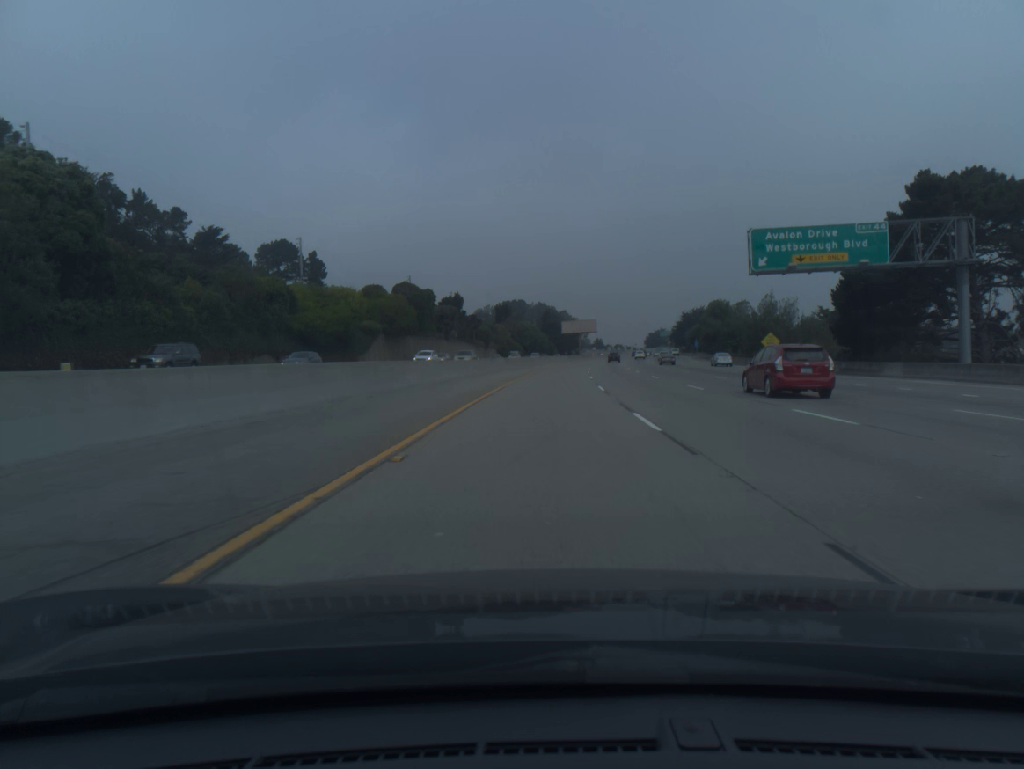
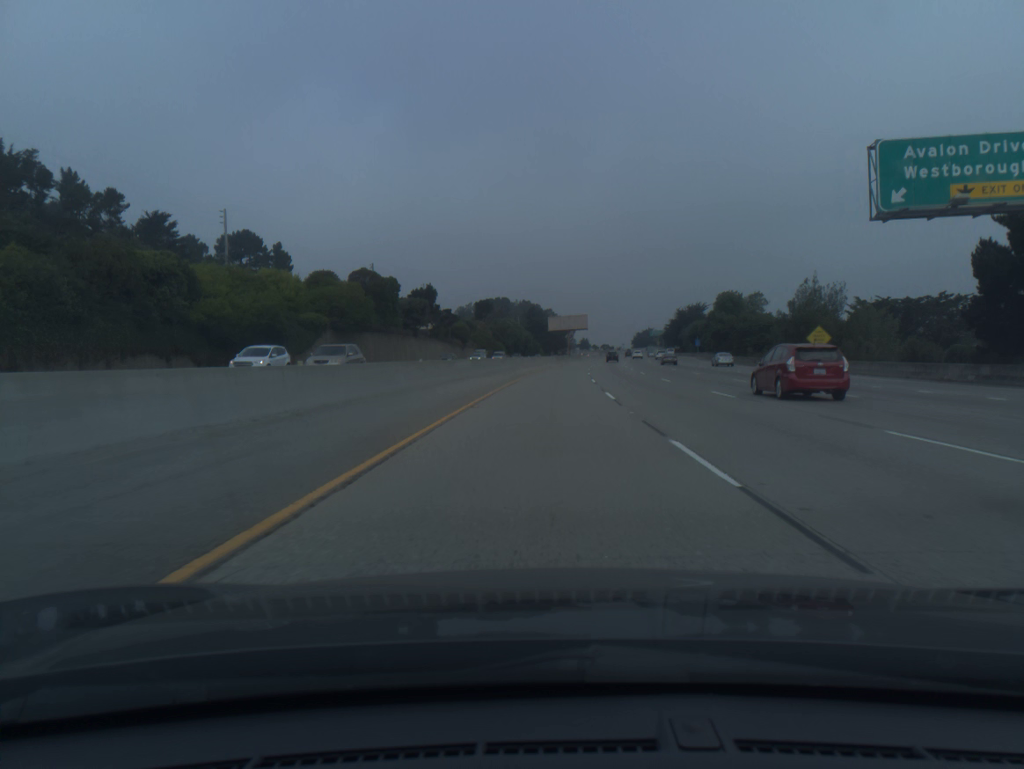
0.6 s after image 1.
(+0.2, +19.9) m; +1°
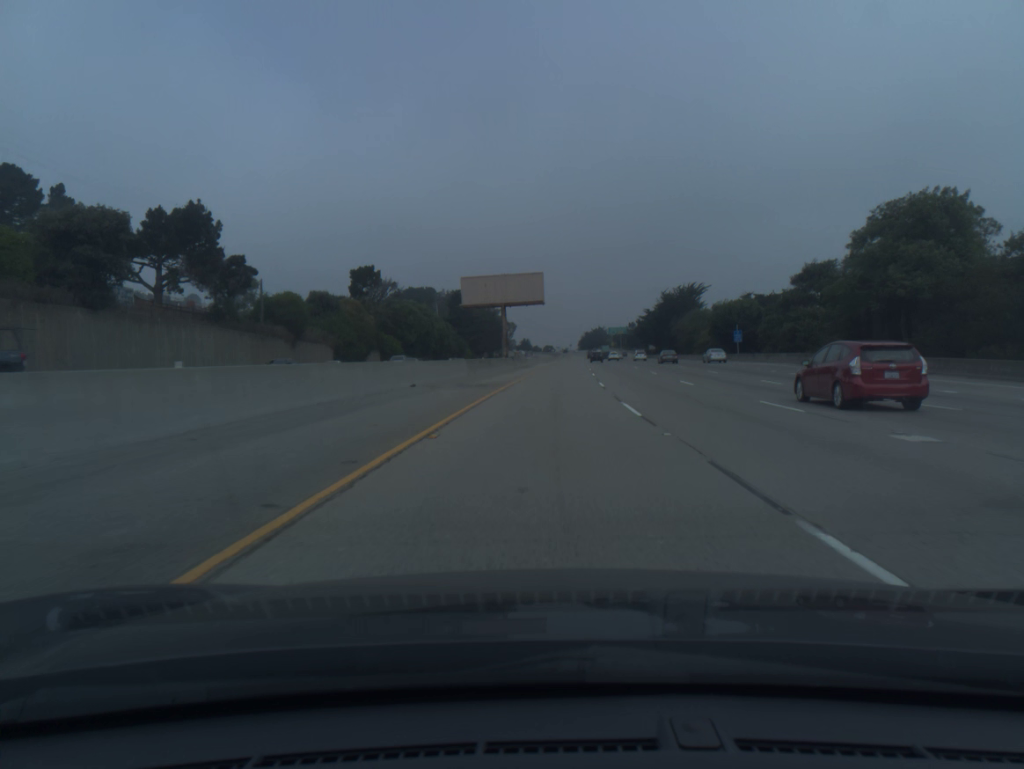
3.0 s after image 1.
(+2.9, +79.4) m; +4°
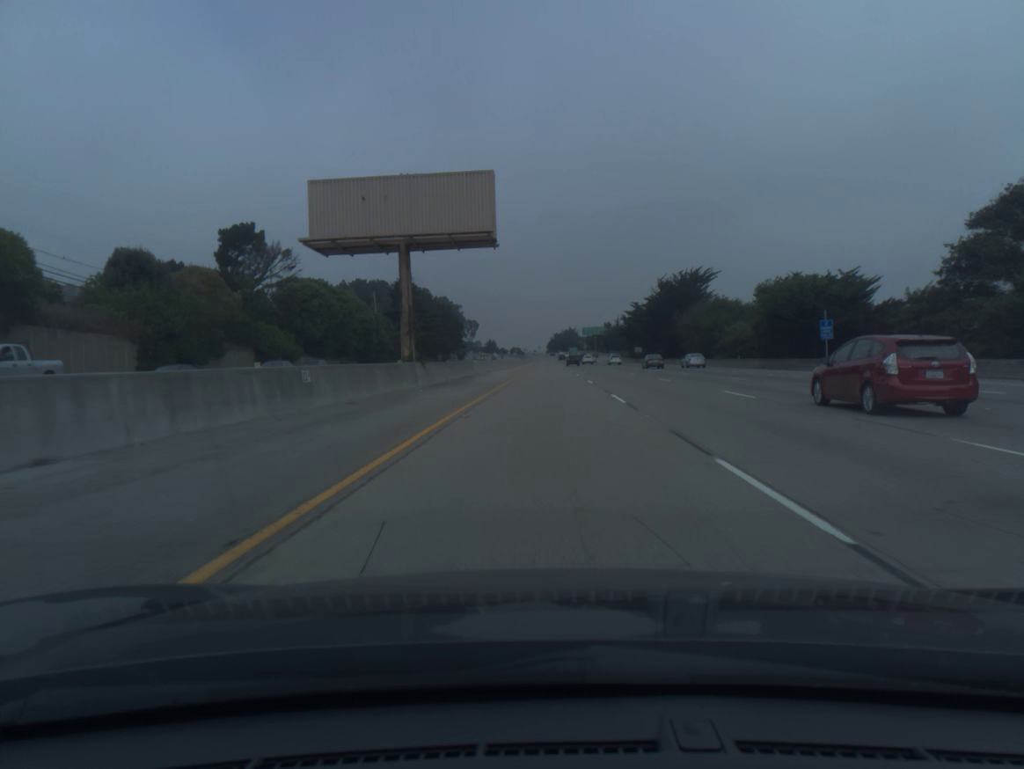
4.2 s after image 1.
(+0.8, +40.0) m; +2°
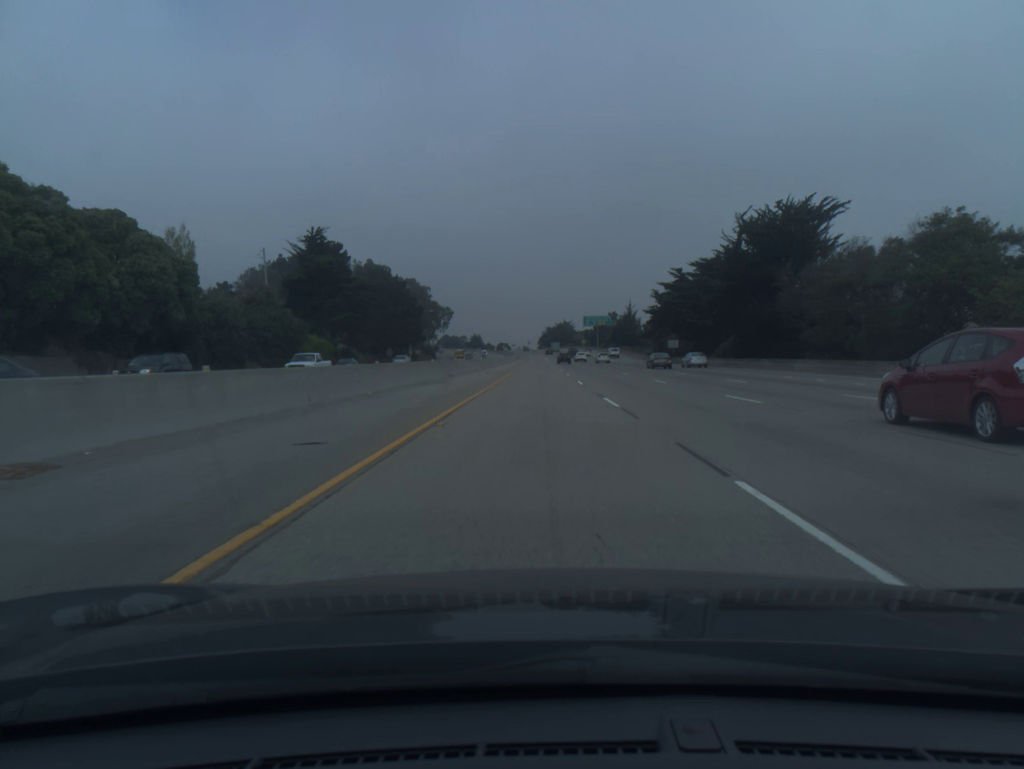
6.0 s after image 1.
(+0.7, +60.1) m; +1°
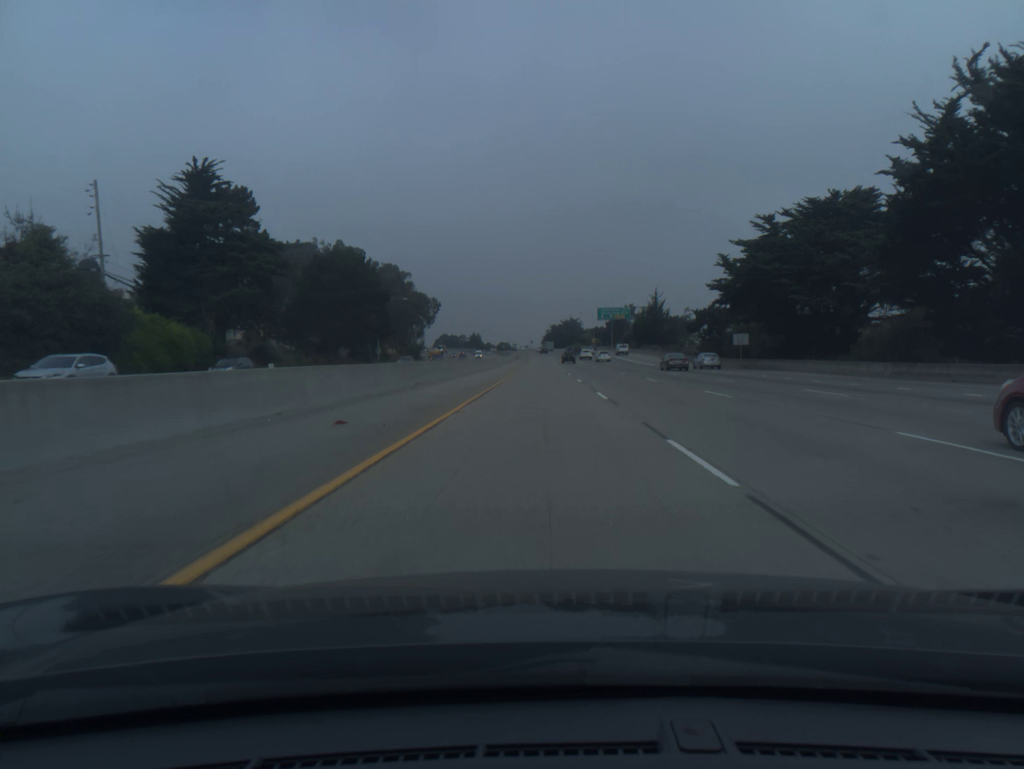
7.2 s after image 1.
(-0.1, +40.2) m; 0°
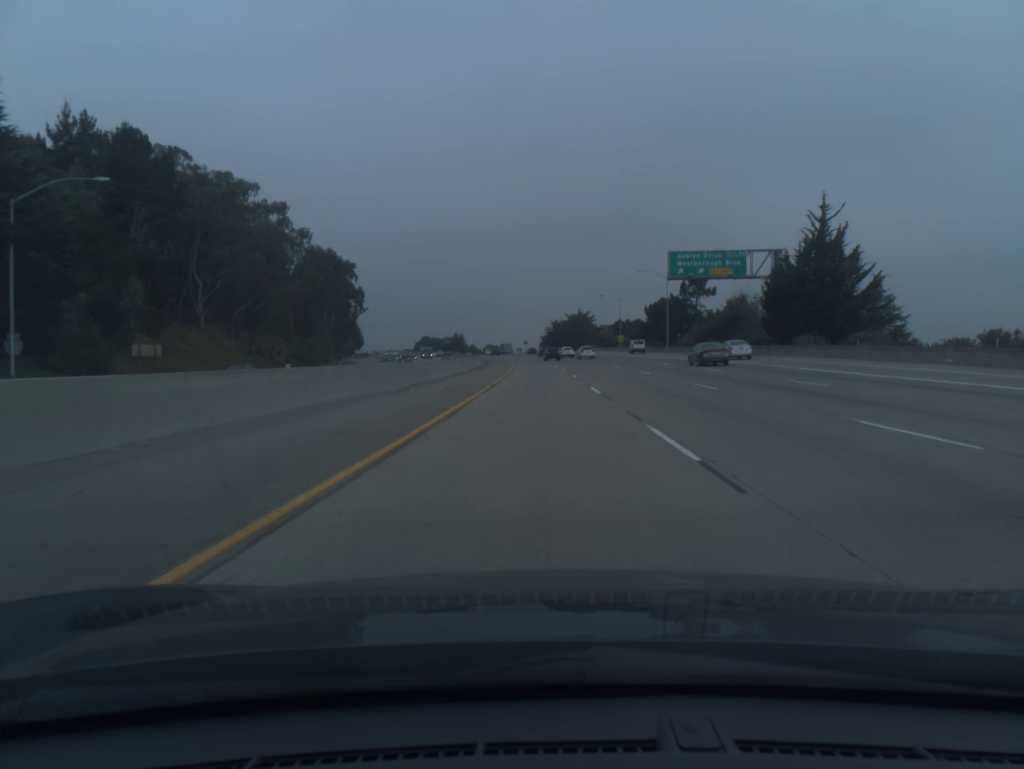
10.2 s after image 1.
(+0.2, +100.6) m; 0°
